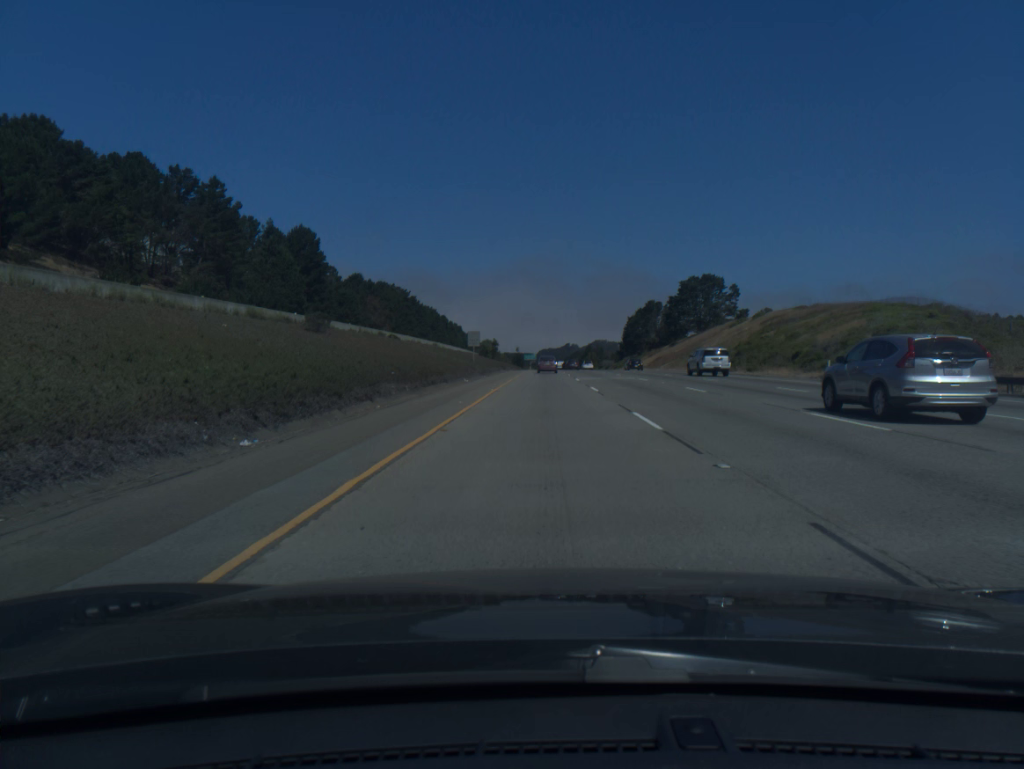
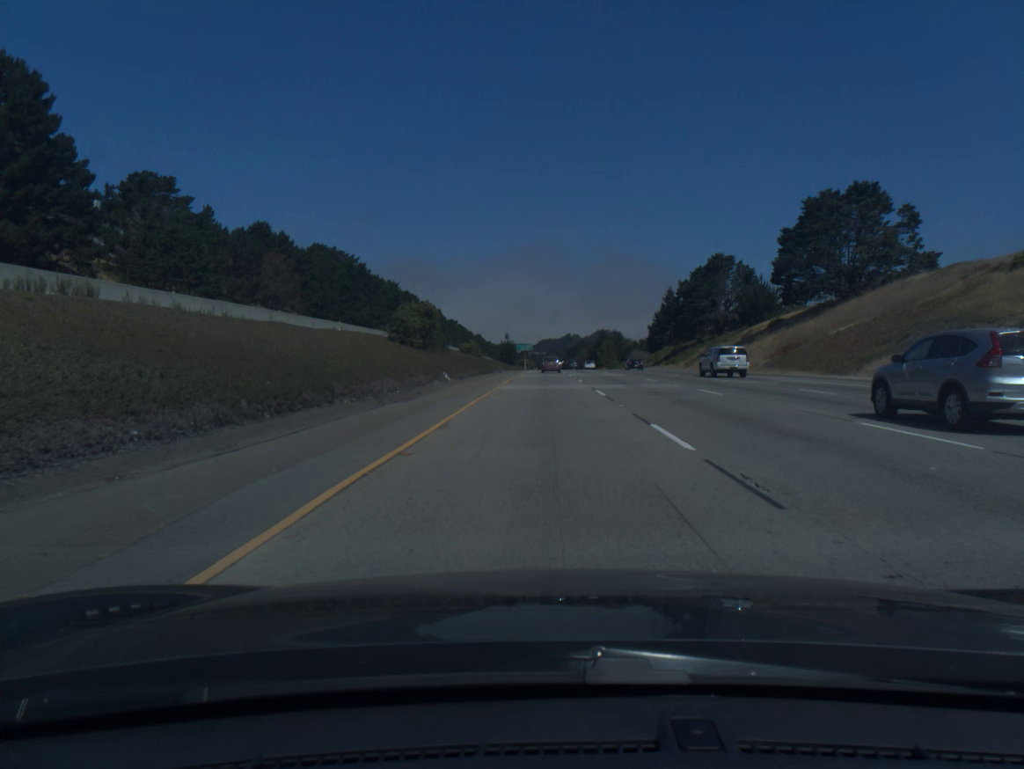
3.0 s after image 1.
(+0.2, +90.6) m; 0°
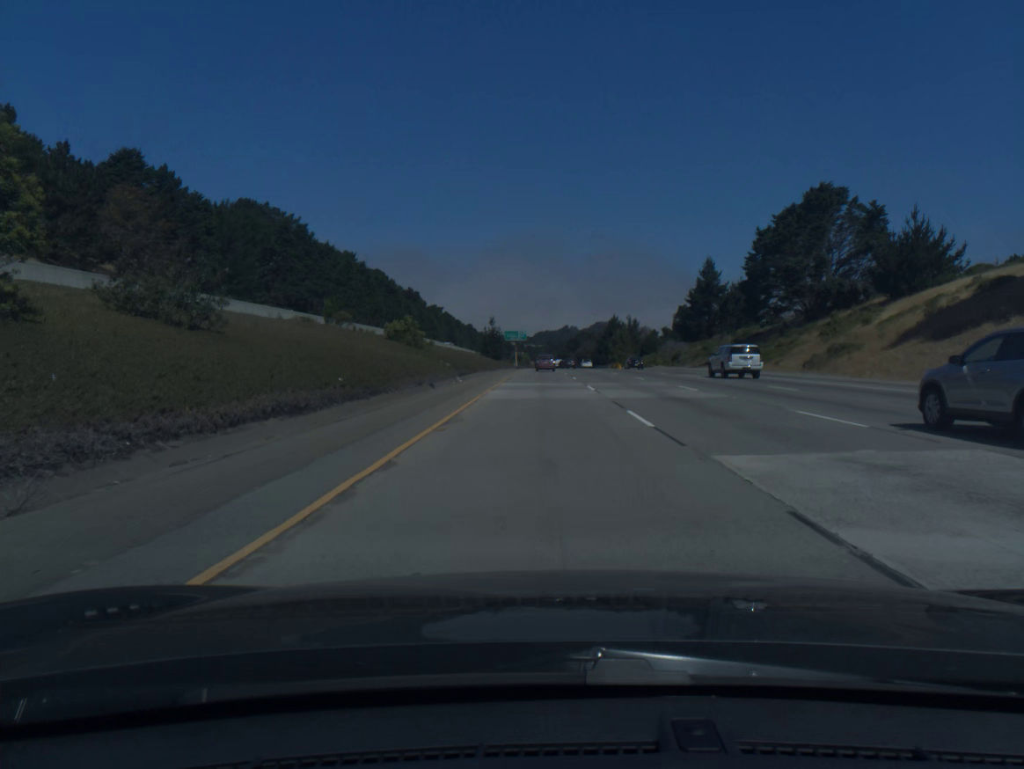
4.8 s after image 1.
(+0.1, +55.1) m; 0°
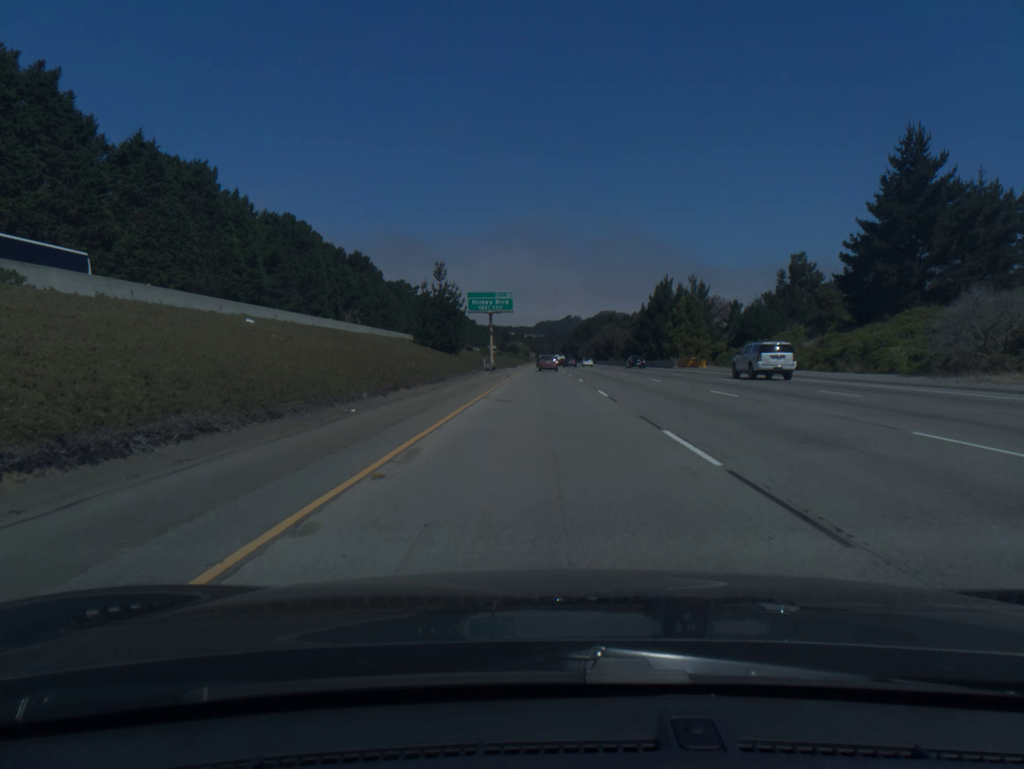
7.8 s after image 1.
(-0.1, +92.8) m; 0°
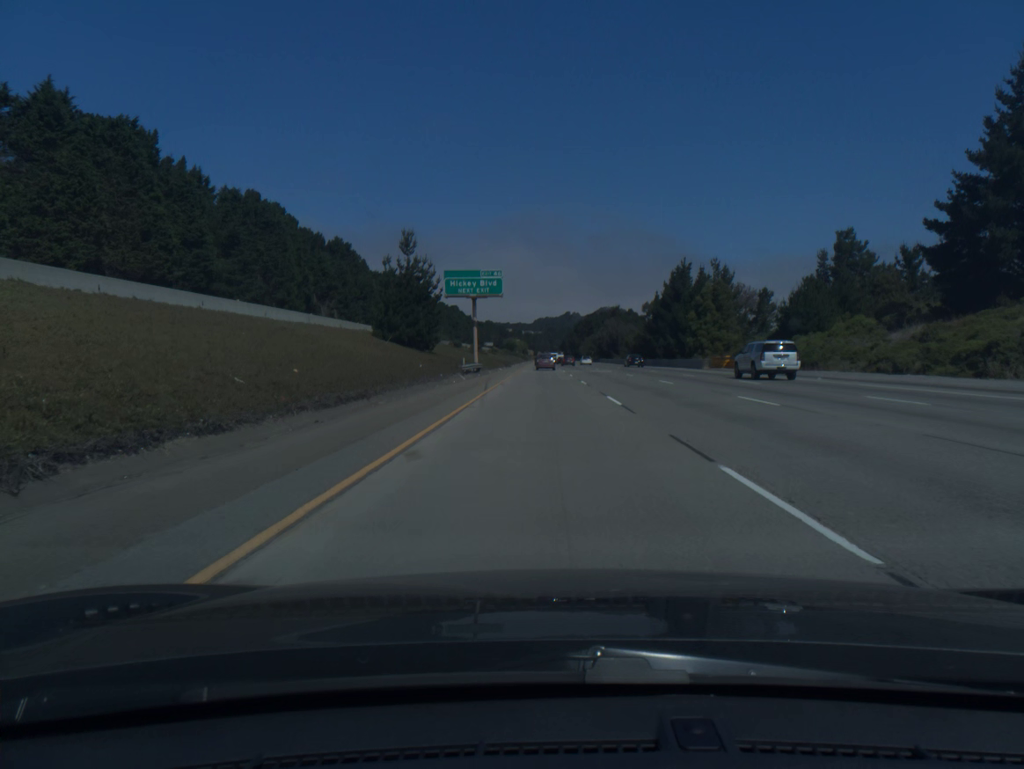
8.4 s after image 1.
(0.0, +18.6) m; 0°
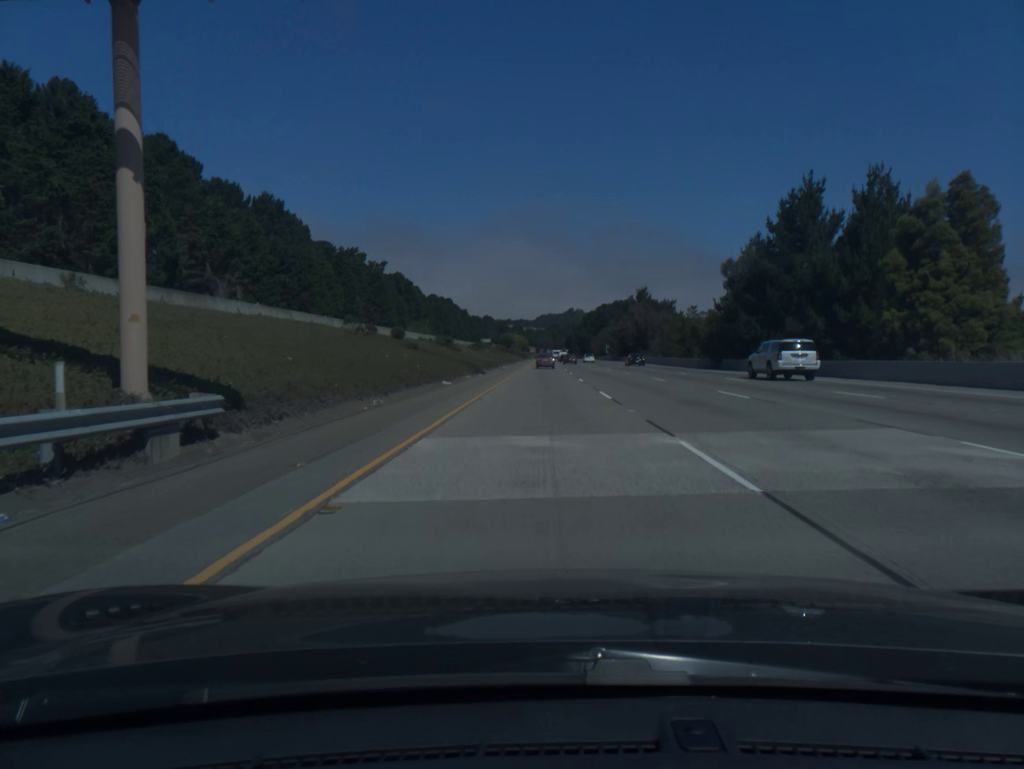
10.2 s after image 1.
(0.0, +56.0) m; 0°
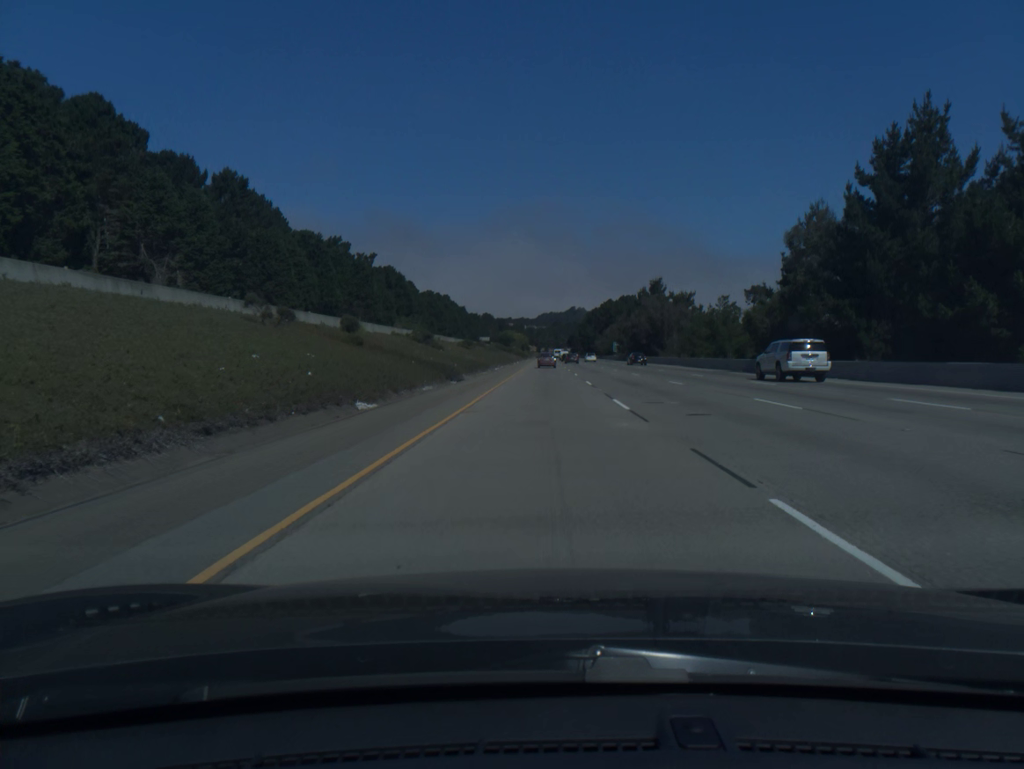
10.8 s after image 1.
(0.0, +18.8) m; 0°
